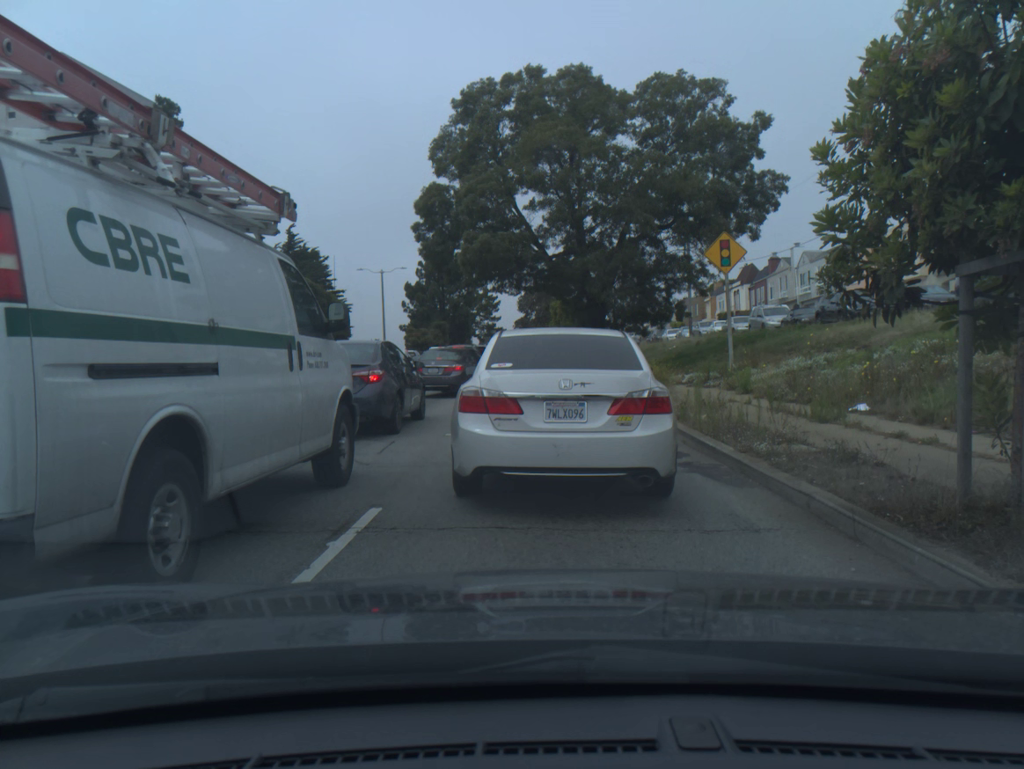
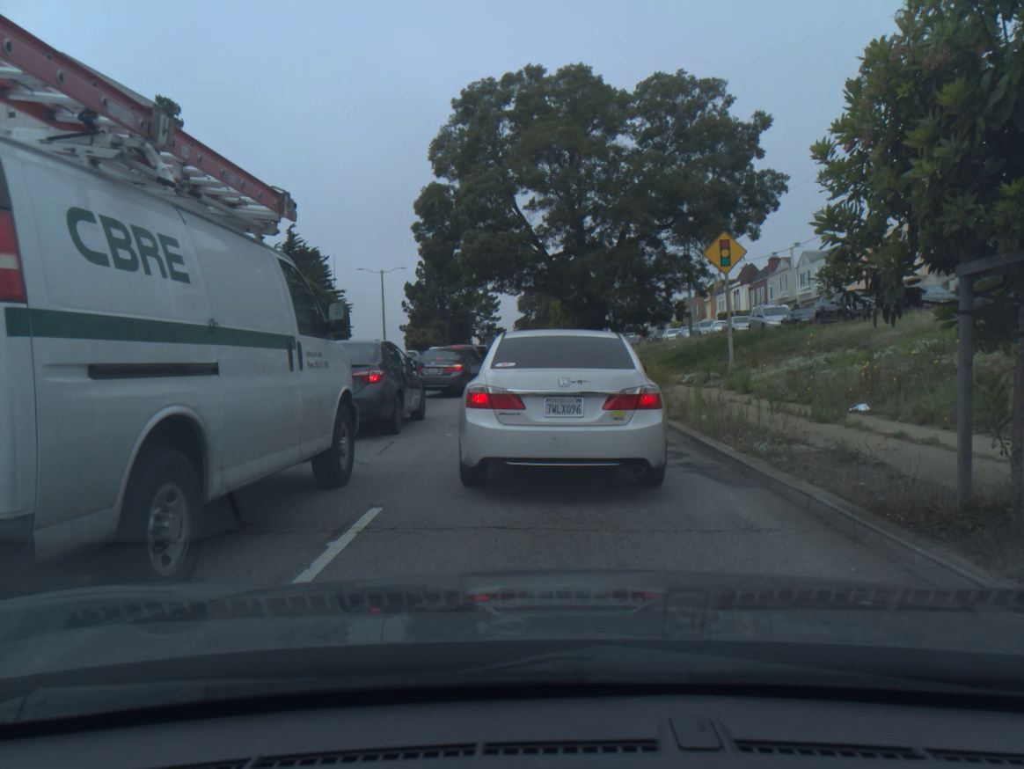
(0.0, 0.0) m; 0°
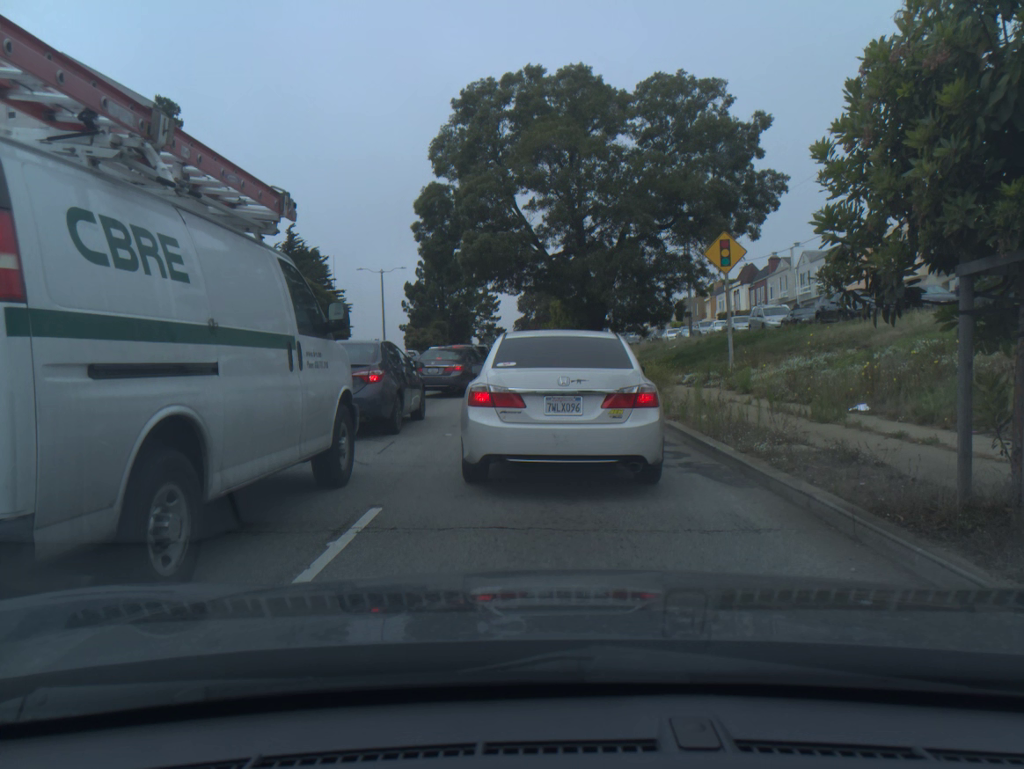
(0.0, 0.0) m; 0°
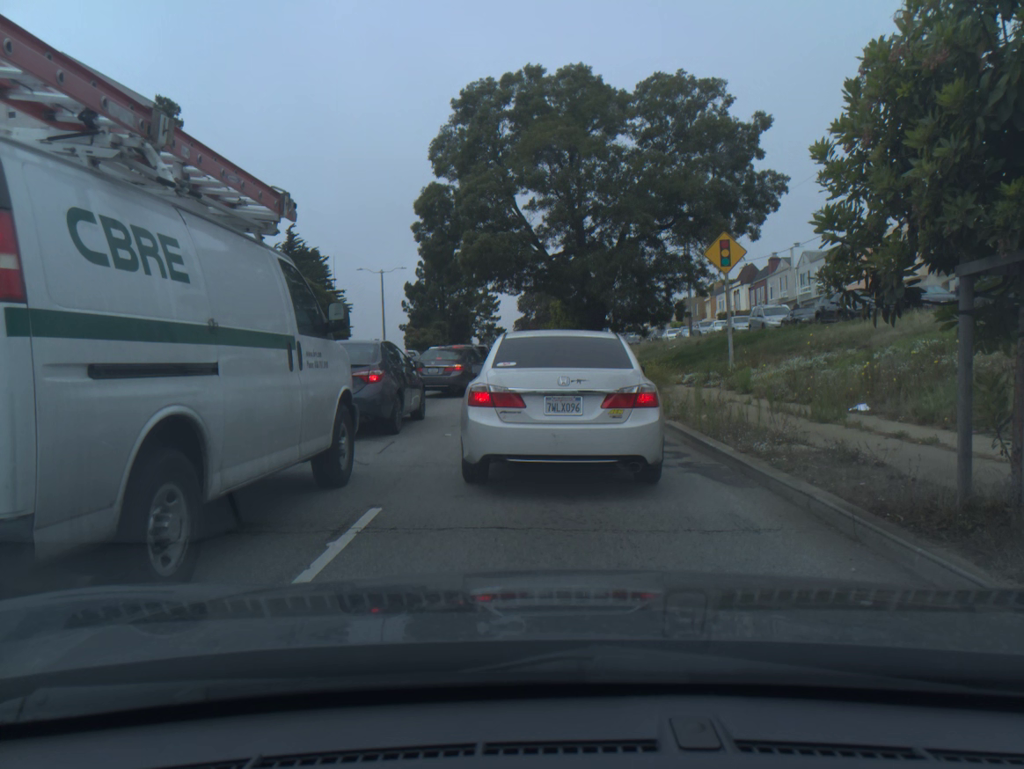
(0.0, 0.0) m; 0°
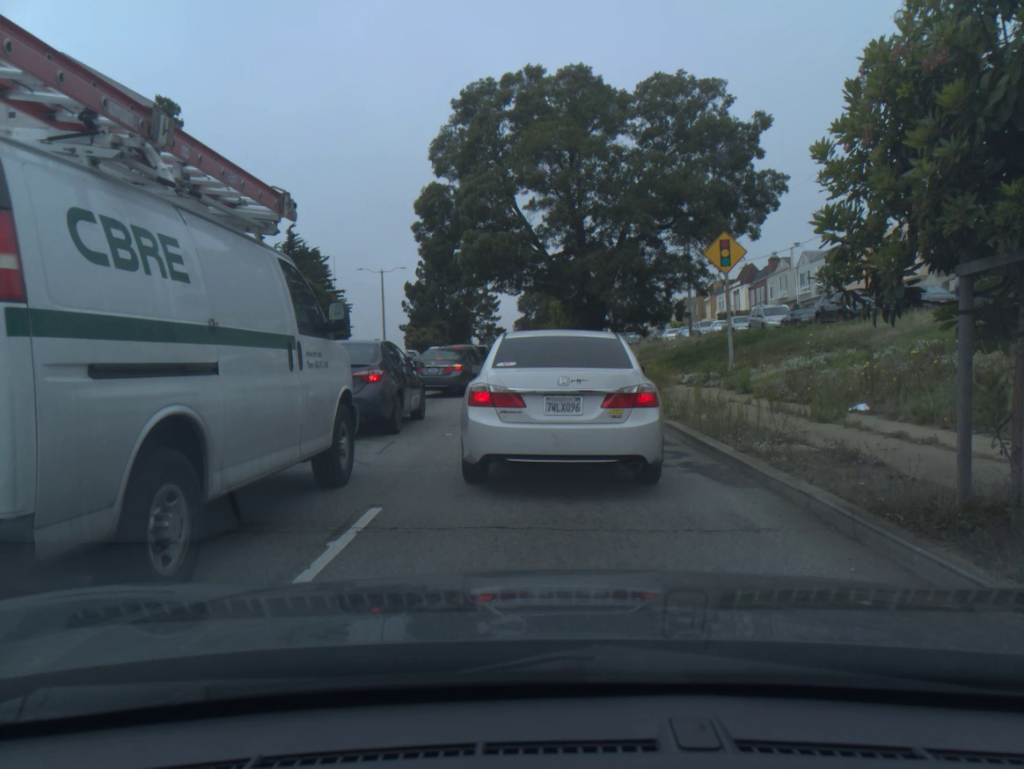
(0.0, 0.0) m; 0°
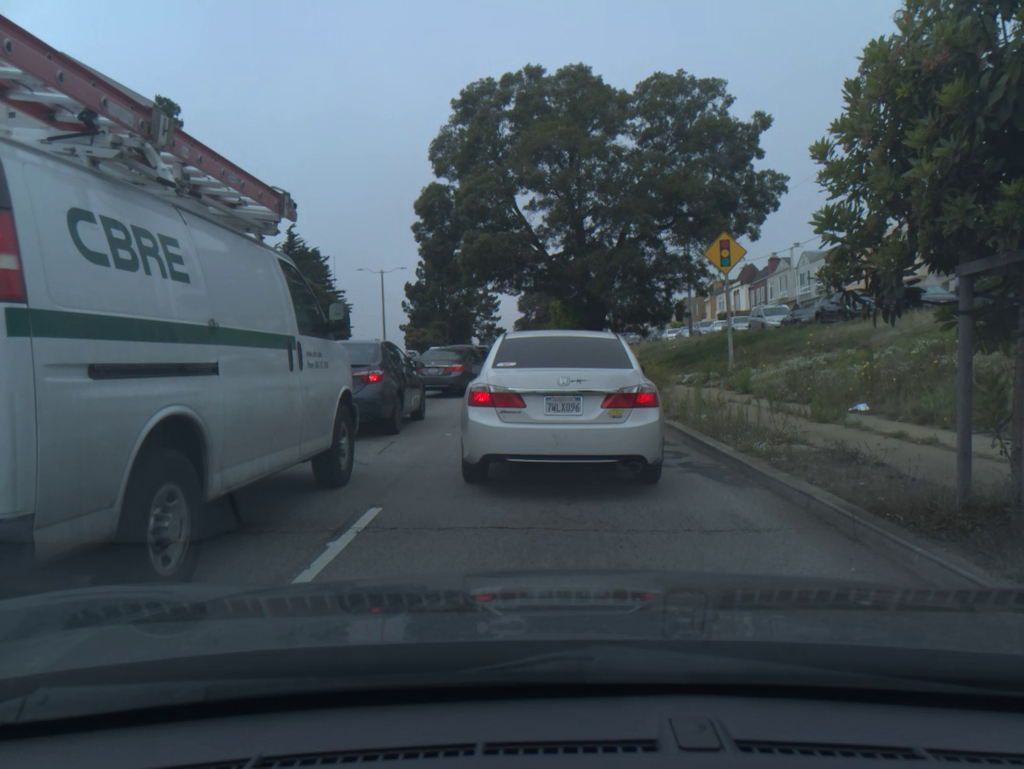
(0.0, 0.0) m; 0°
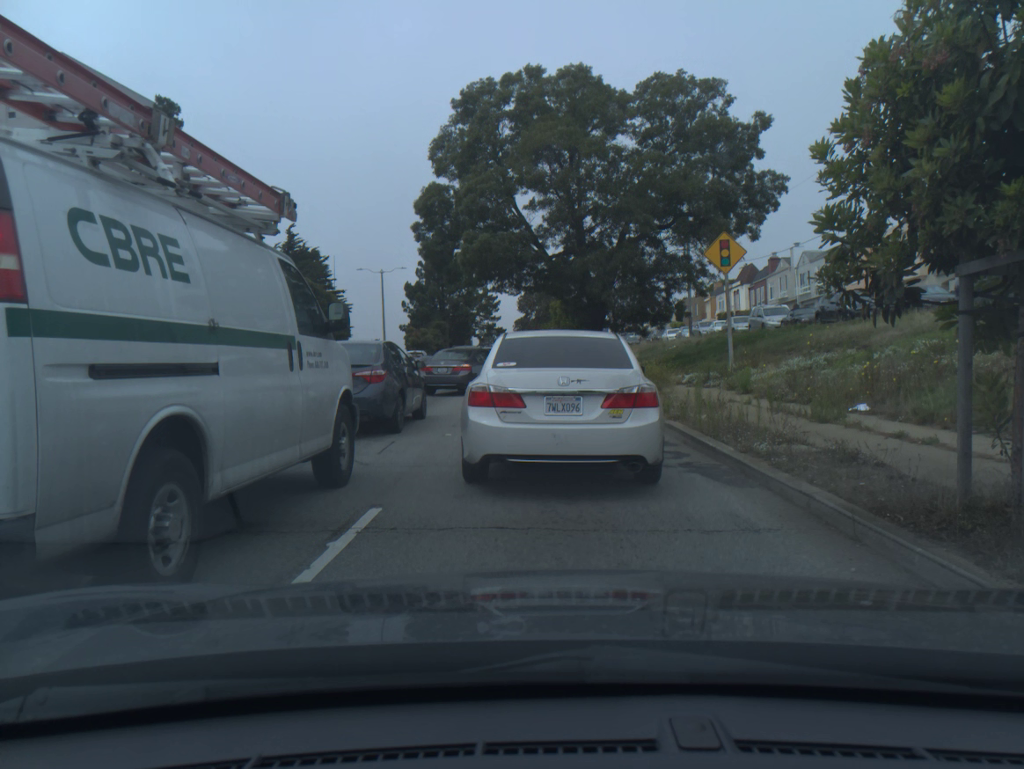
(0.0, 0.0) m; 0°
